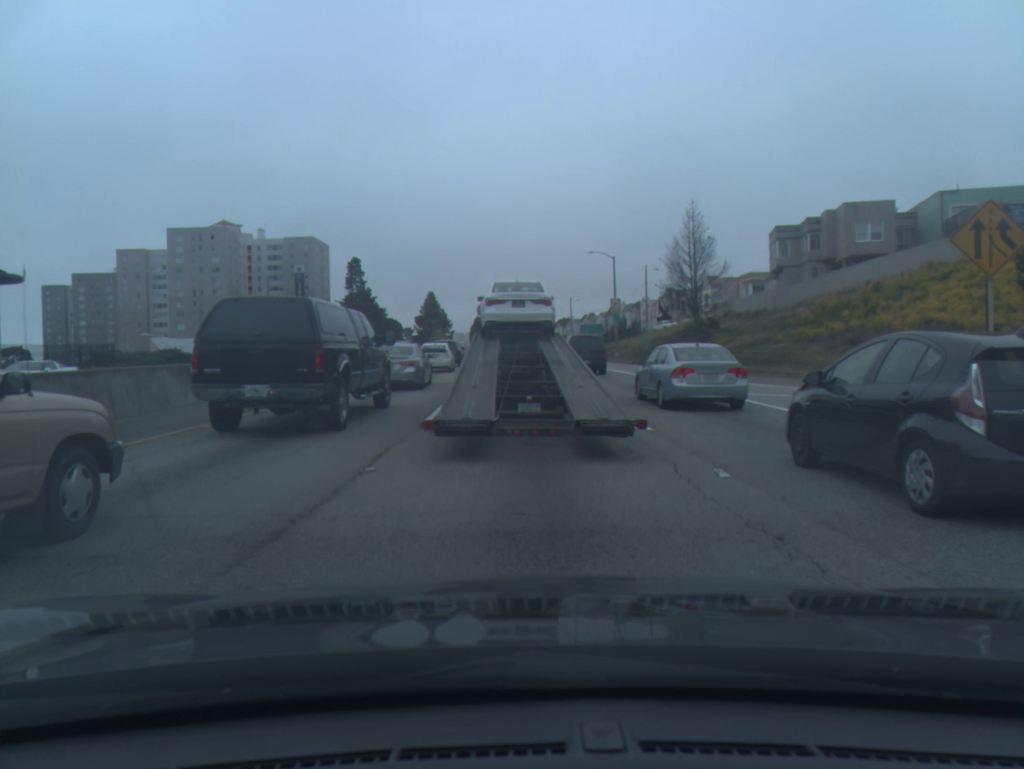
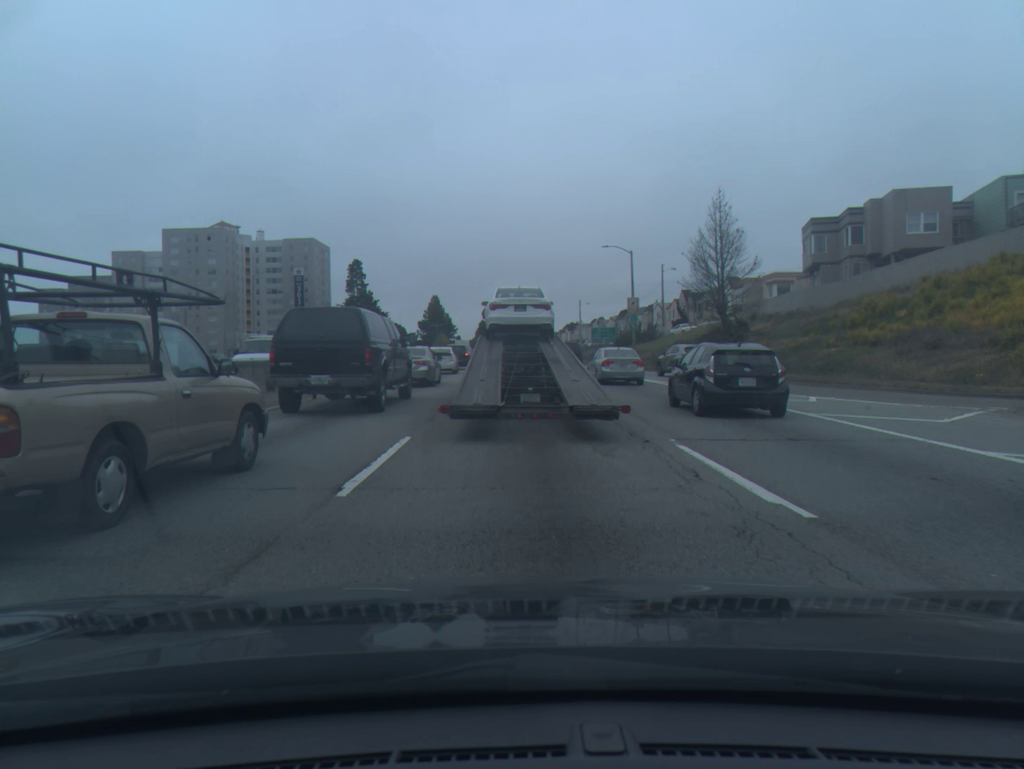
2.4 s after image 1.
(-0.1, +6.4) m; -1°
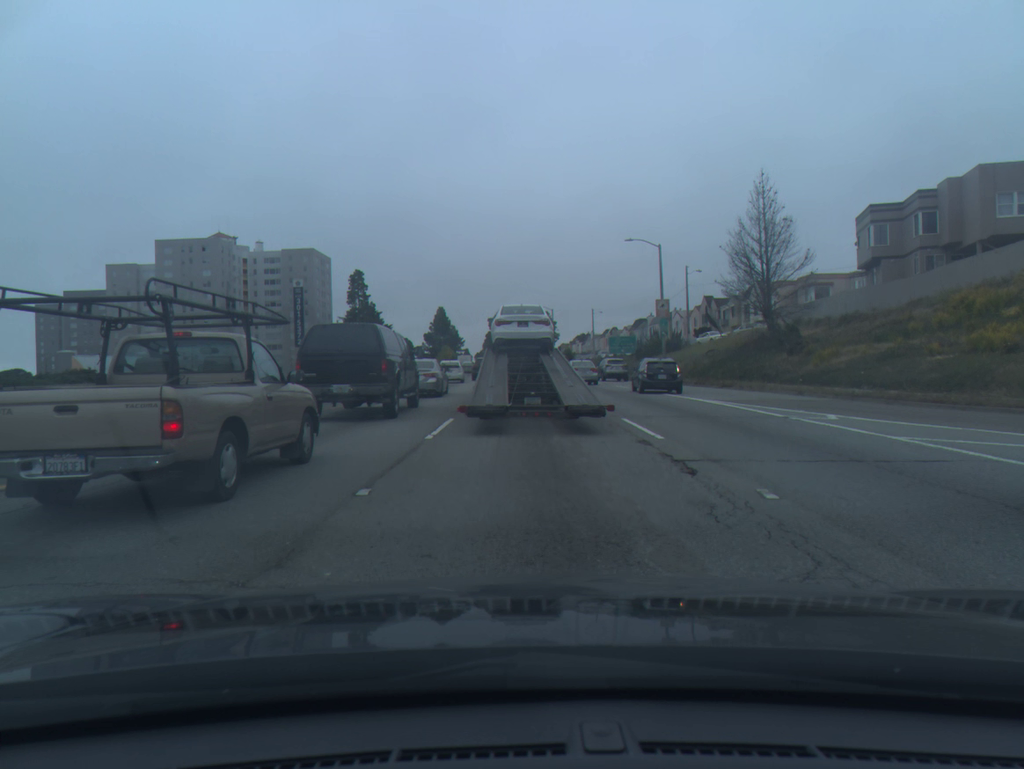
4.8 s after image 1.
(-0.1, +9.1) m; -1°
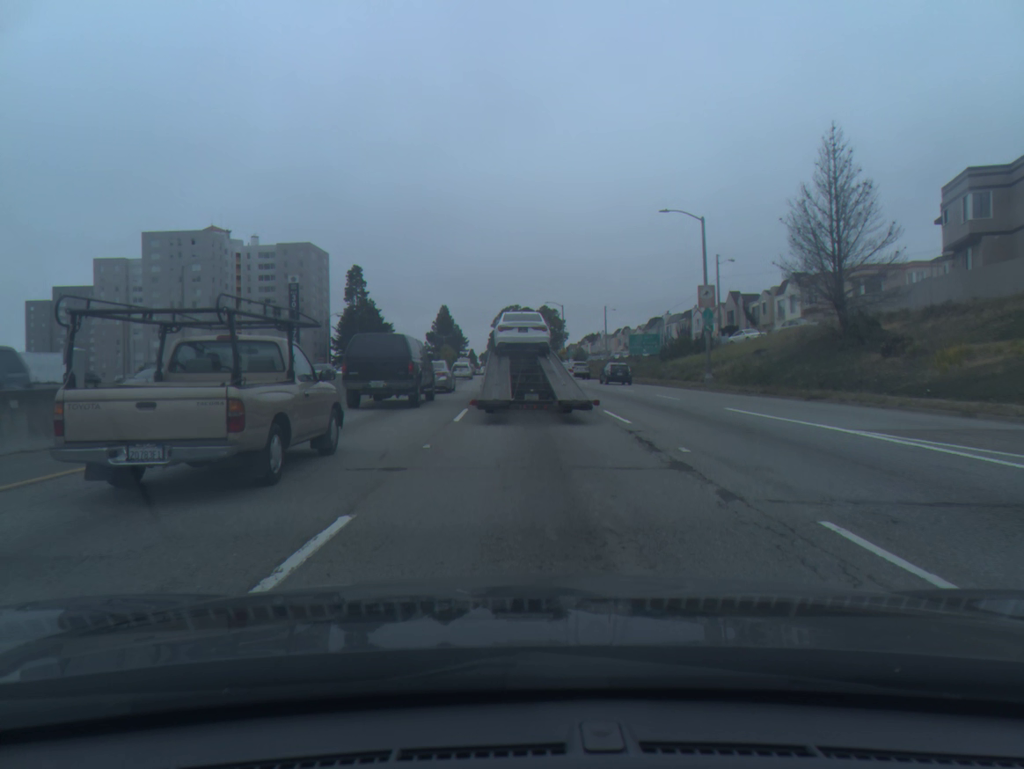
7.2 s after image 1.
(0.0, +10.7) m; 0°
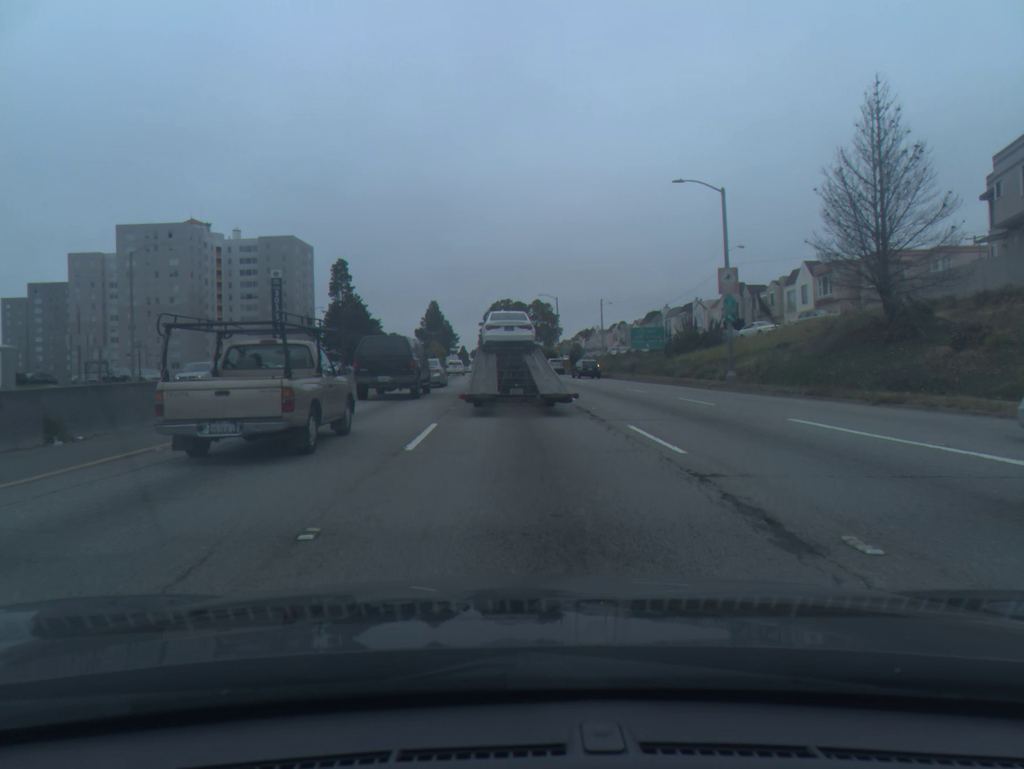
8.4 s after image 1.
(0.0, +5.9) m; 0°
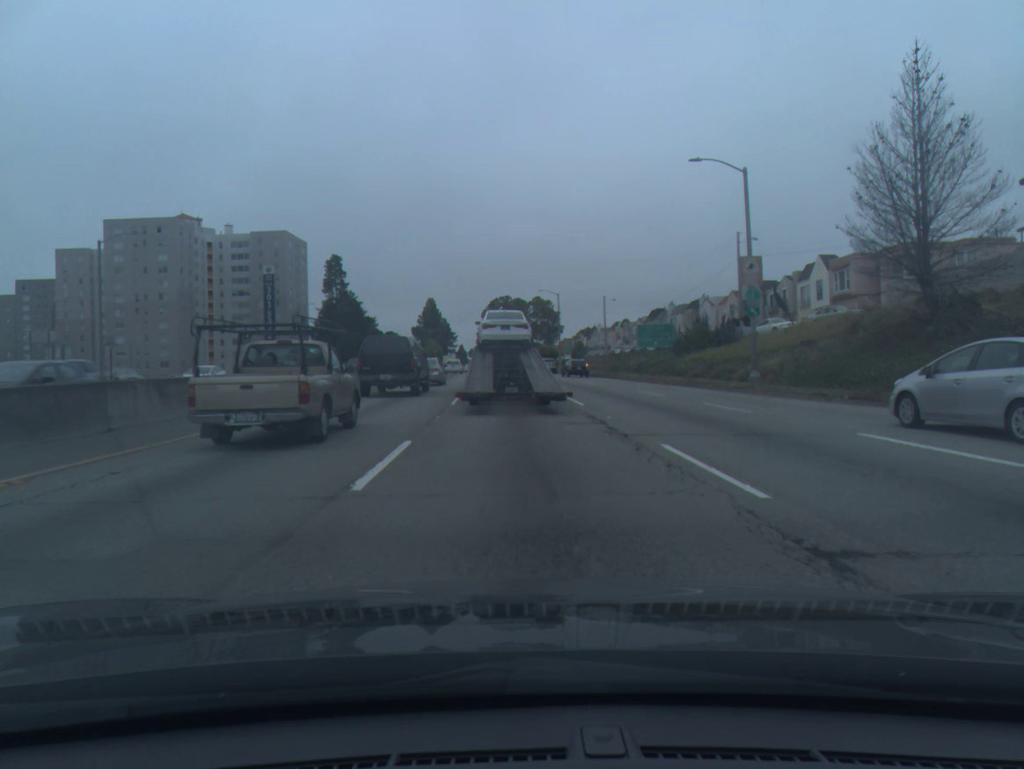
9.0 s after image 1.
(0.0, +3.3) m; 0°
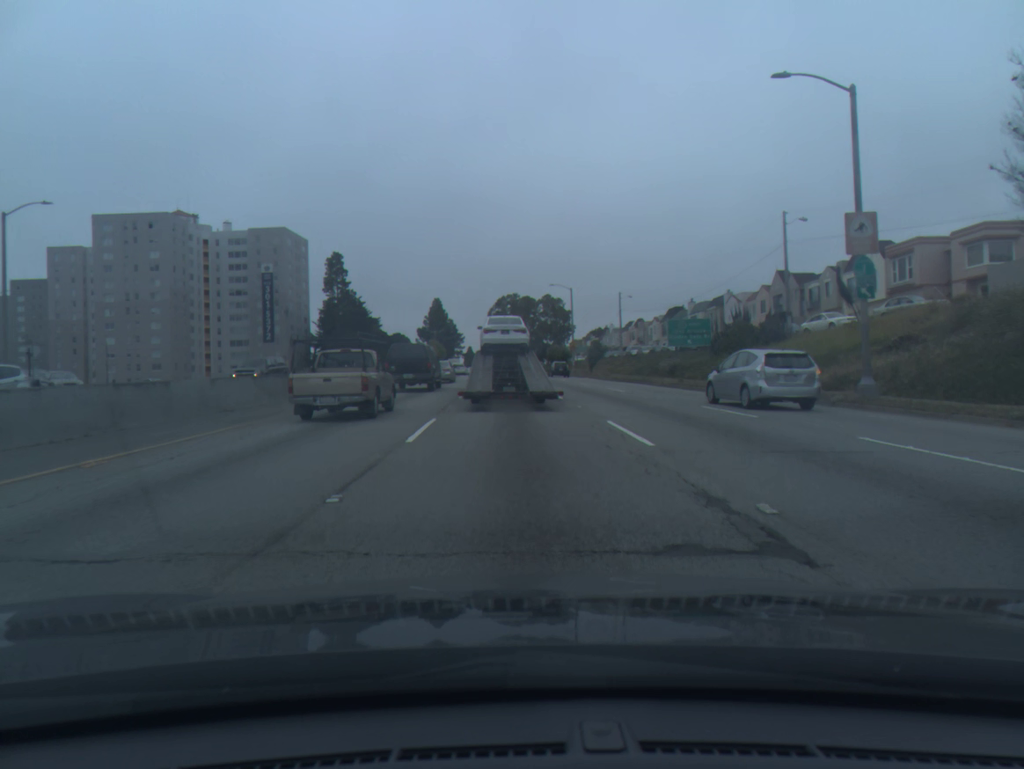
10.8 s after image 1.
(-0.1, +10.2) m; -1°
